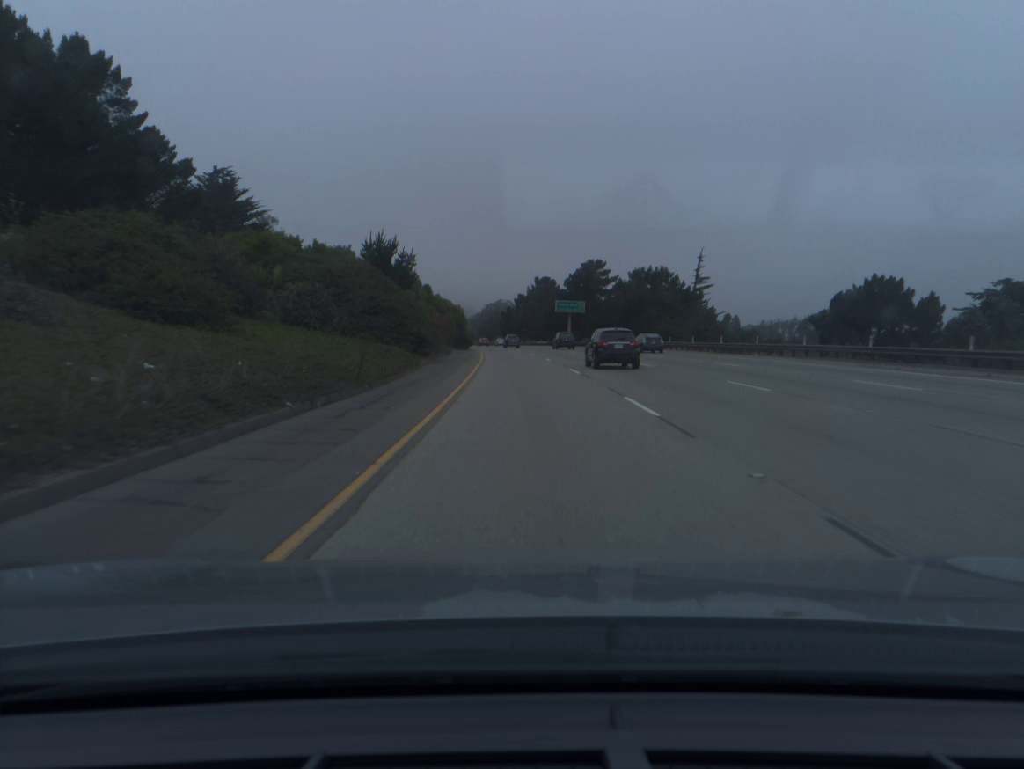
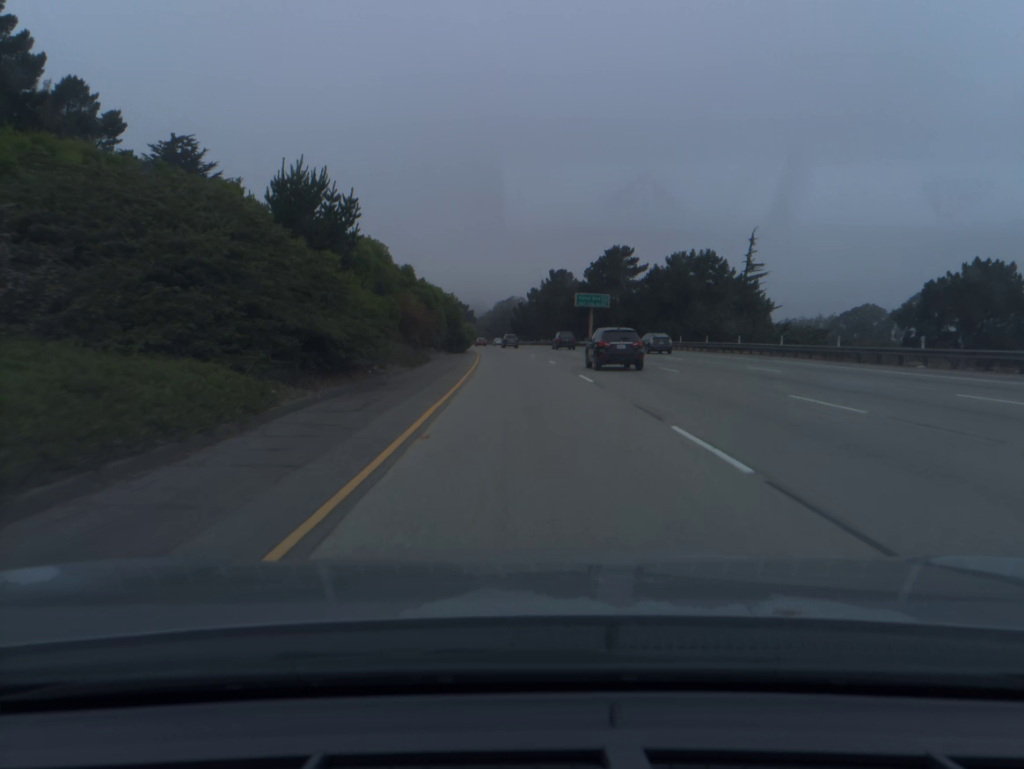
(-0.1, +20.0) m; -1°
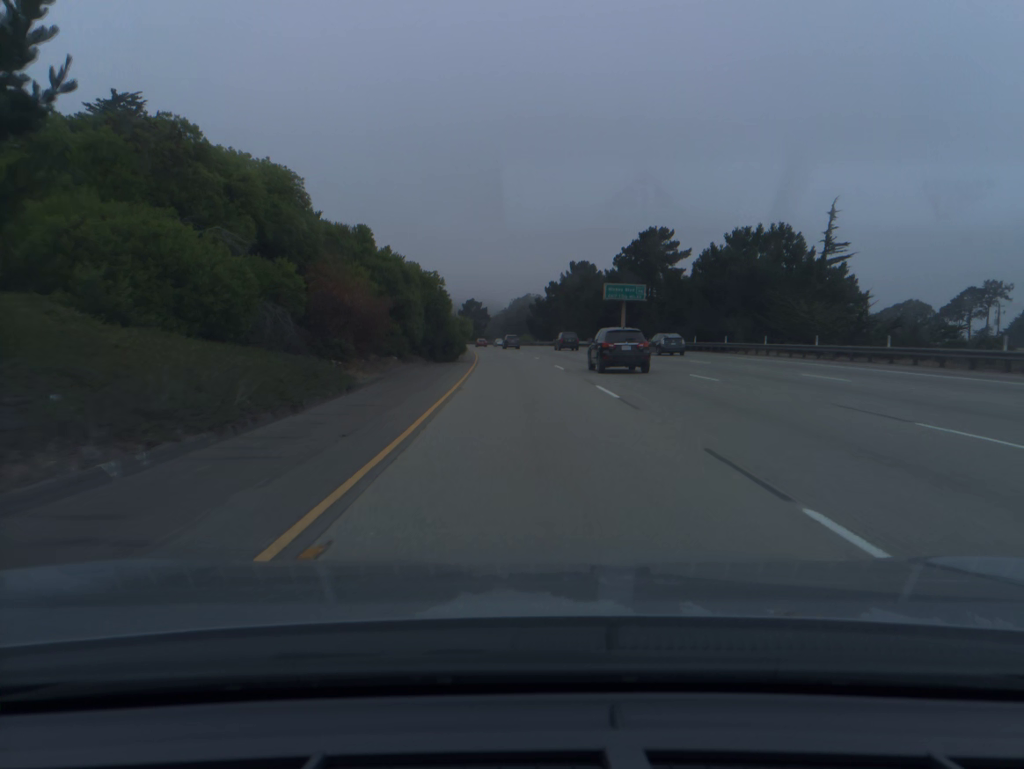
(-0.2, +20.0) m; -1°
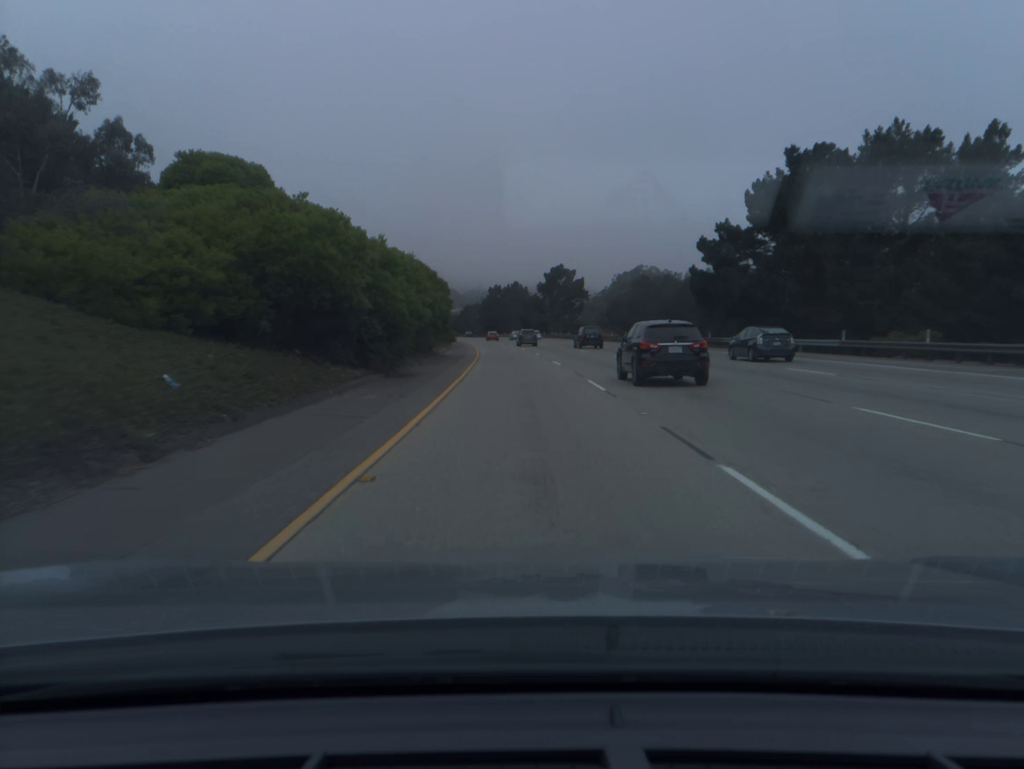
(-5.6, +99.9) m; -6°
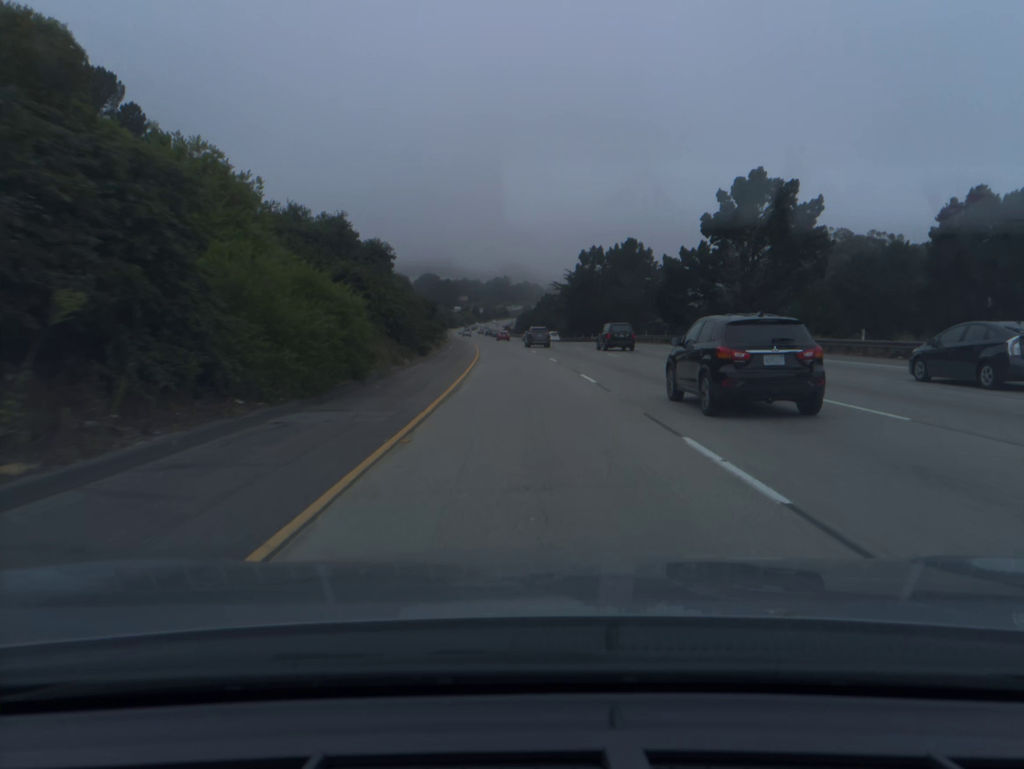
(-5.4, +99.4) m; -6°
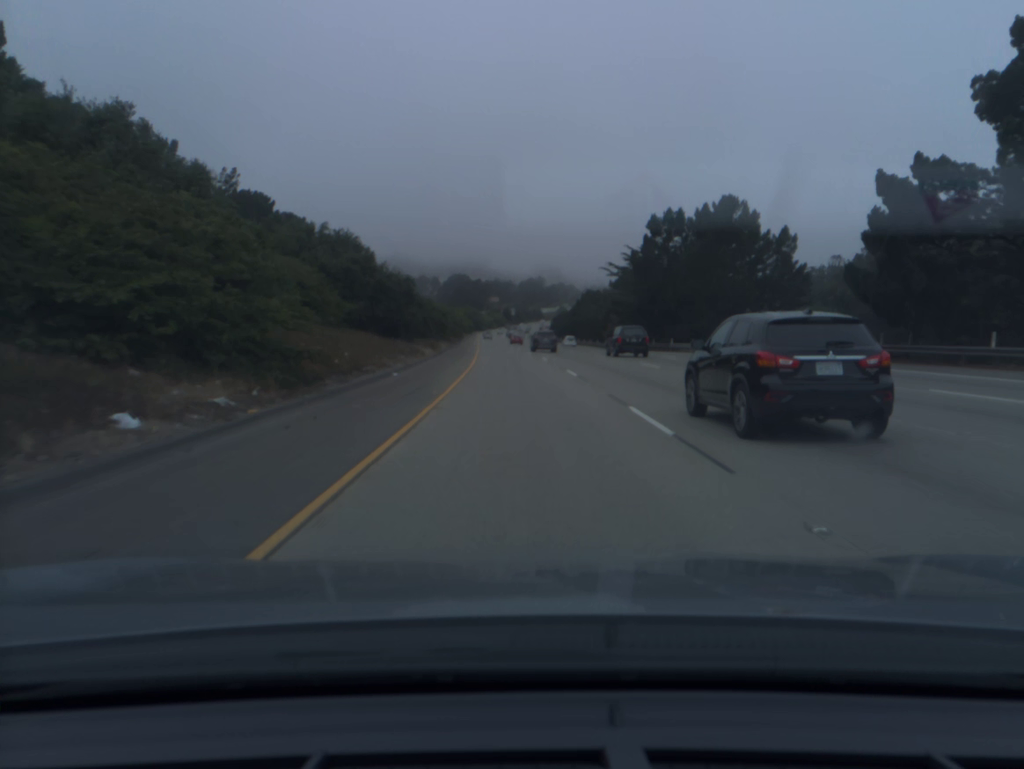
(-0.9, +39.6) m; -3°
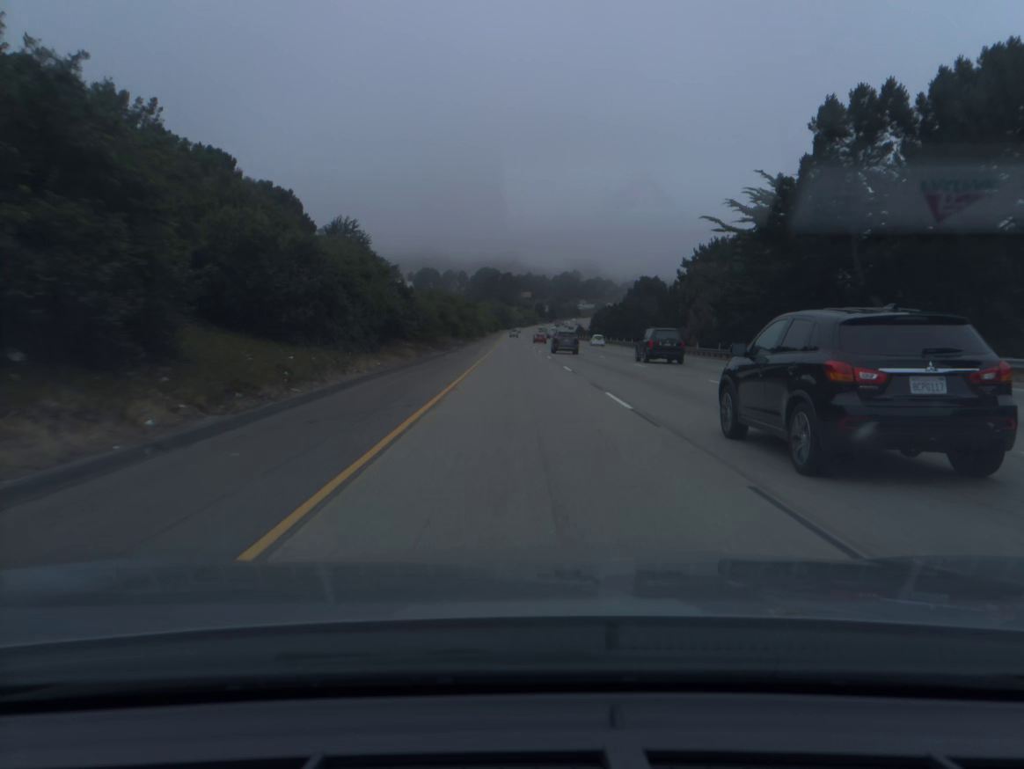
(-0.9, +39.5) m; -2°
